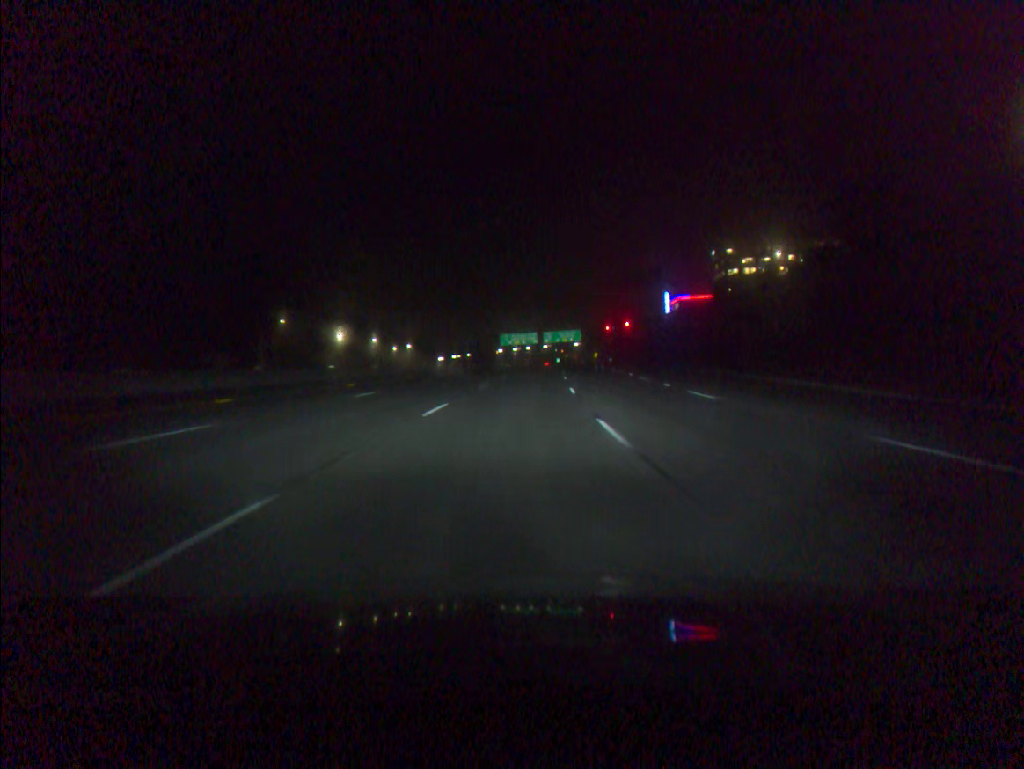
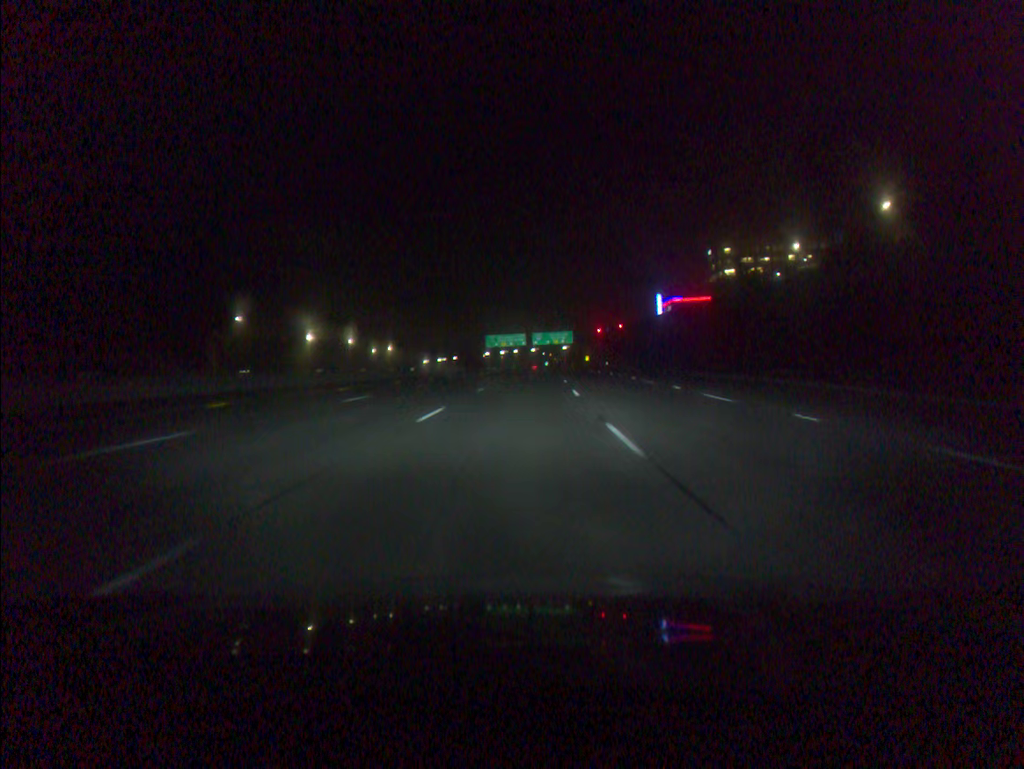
(+0.1, +15.7) m; +1°
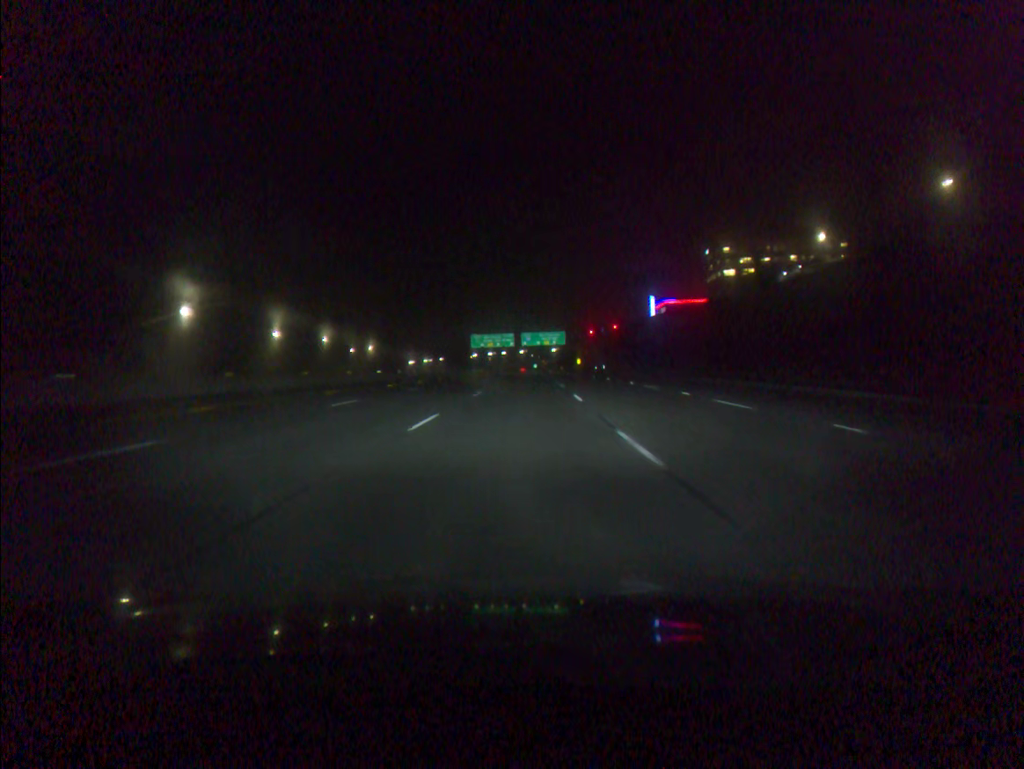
(+0.1, +15.7) m; +1°
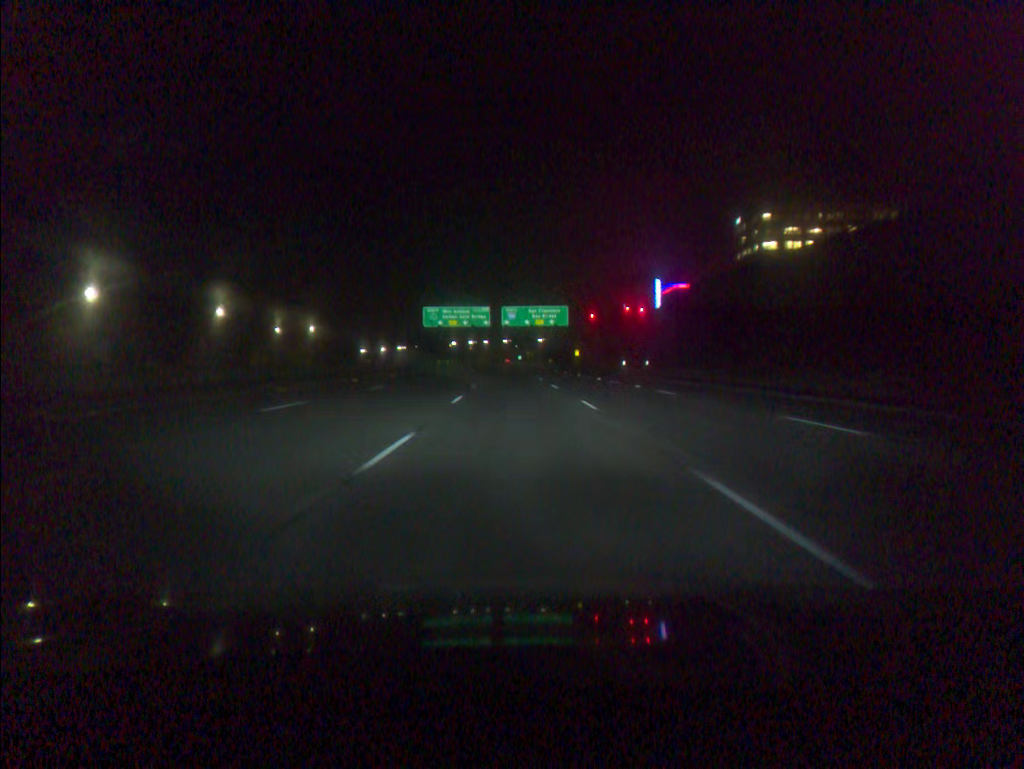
(+1.0, +62.7) m; +1°
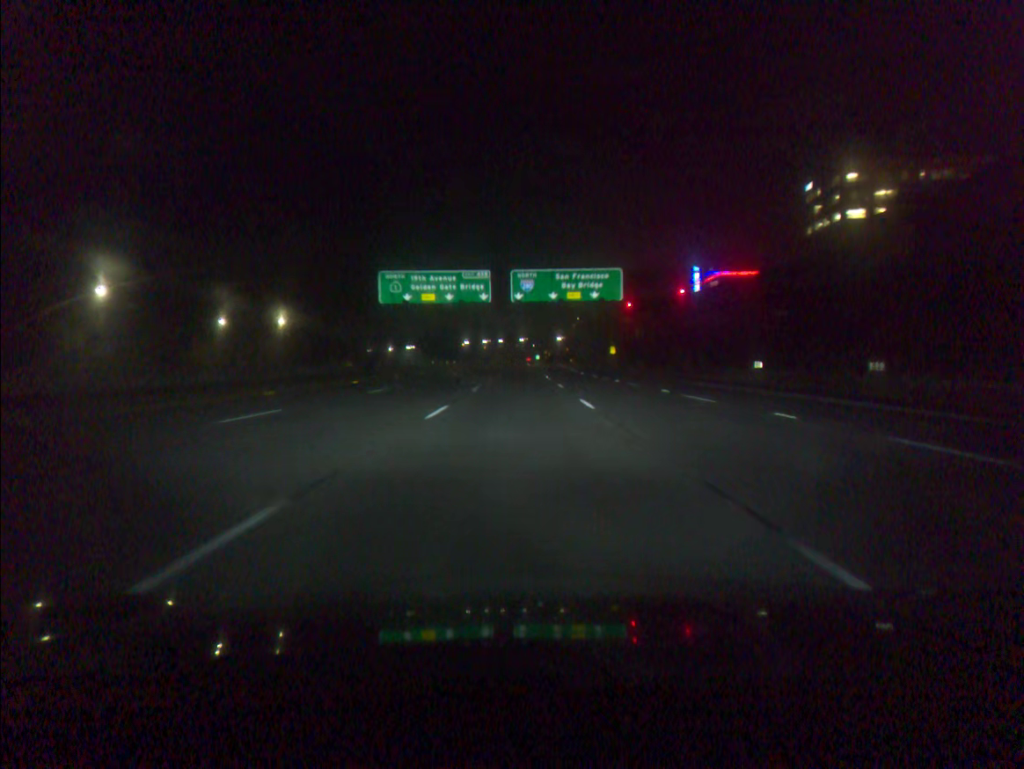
(-0.3, +47.2) m; -1°
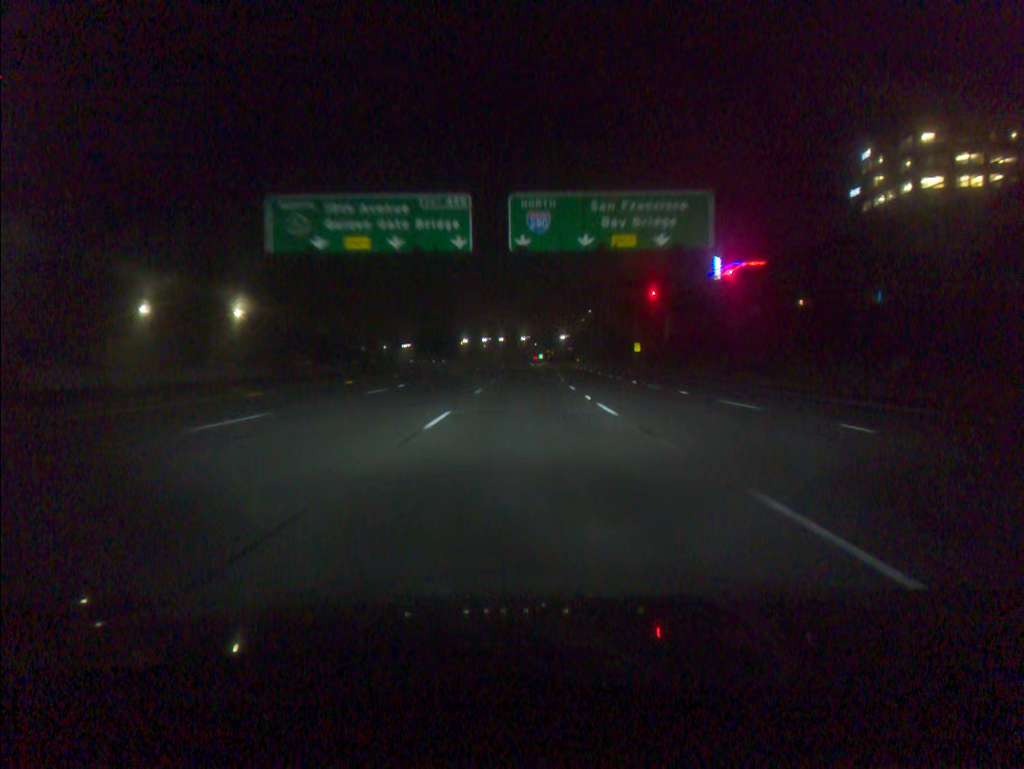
(-0.1, +31.5) m; 0°
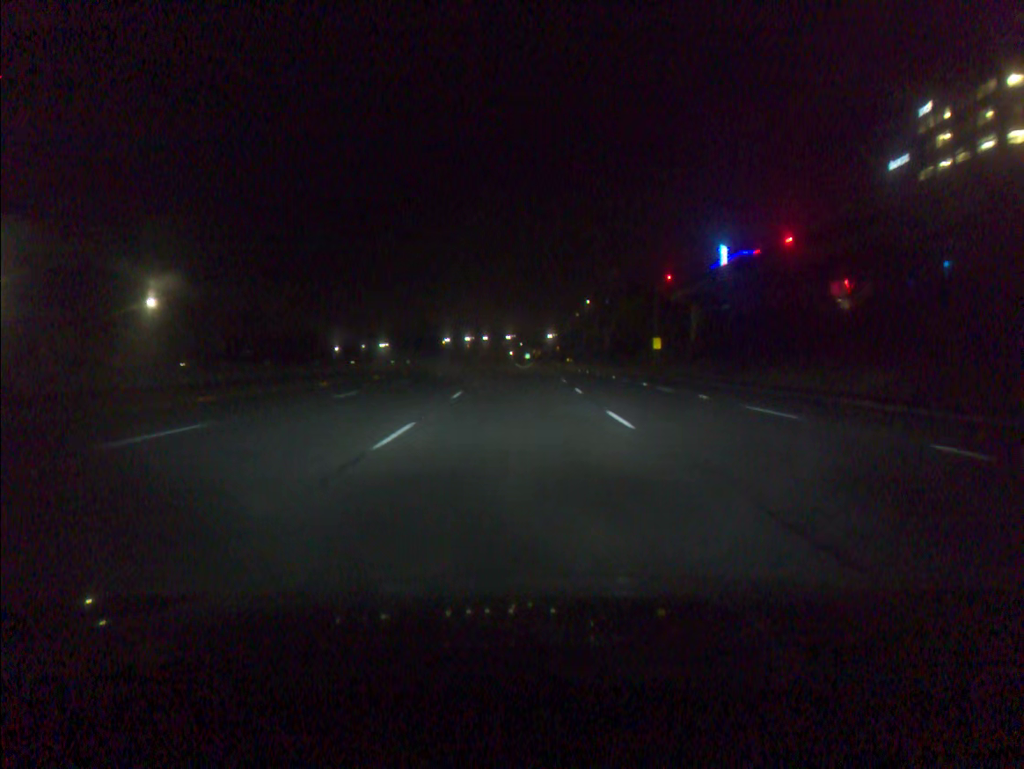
(+0.3, +31.5) m; +1°
